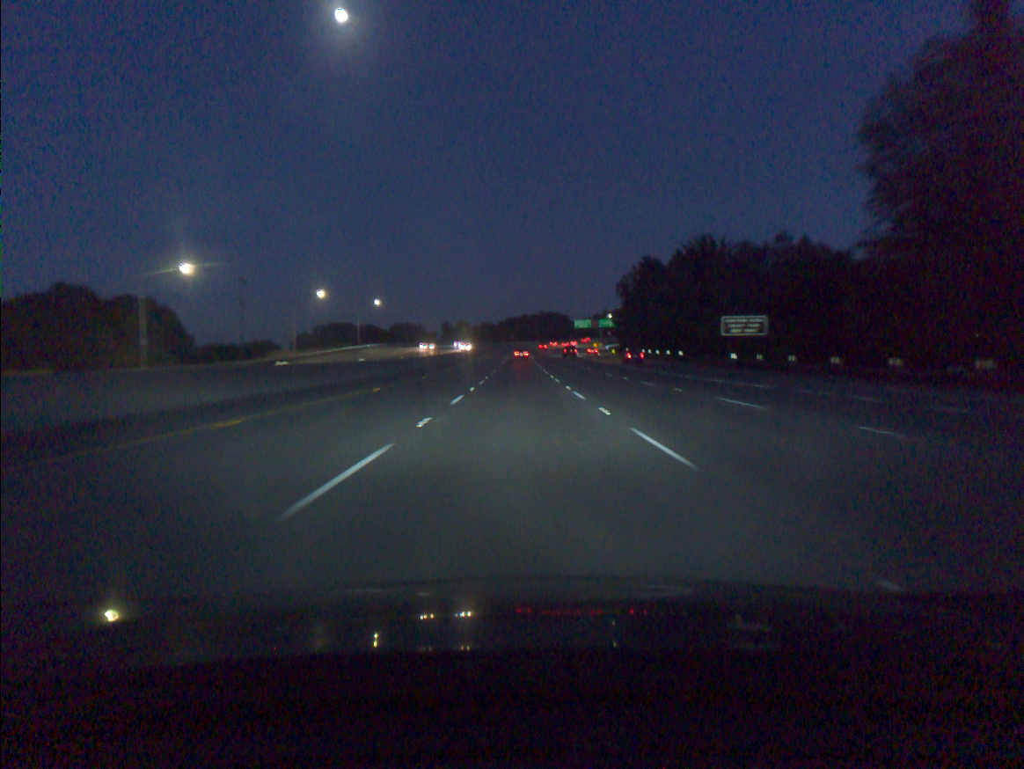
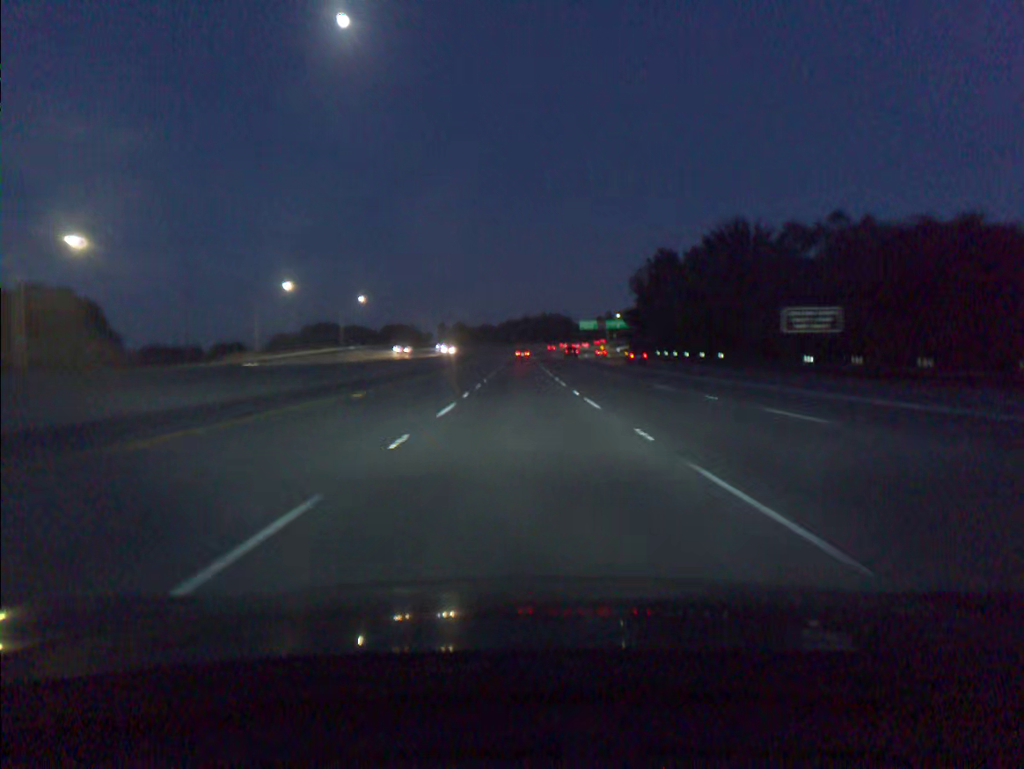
(0.0, +18.1) m; 0°
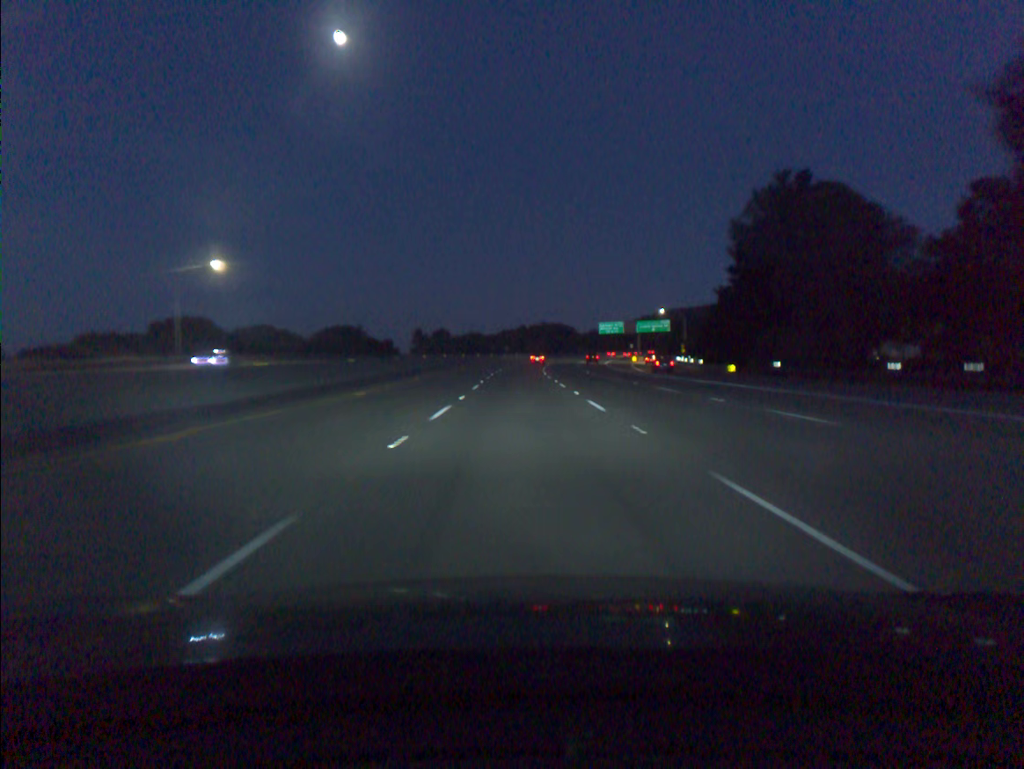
(+0.1, +72.1) m; 0°
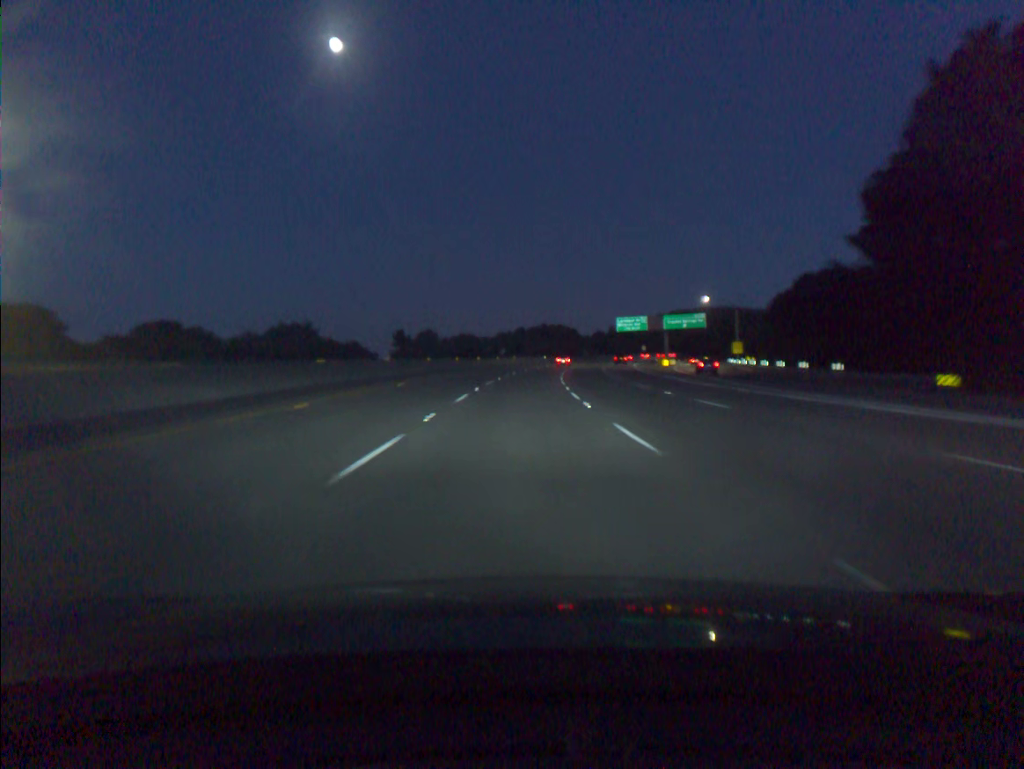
(+0.1, +36.0) m; 0°
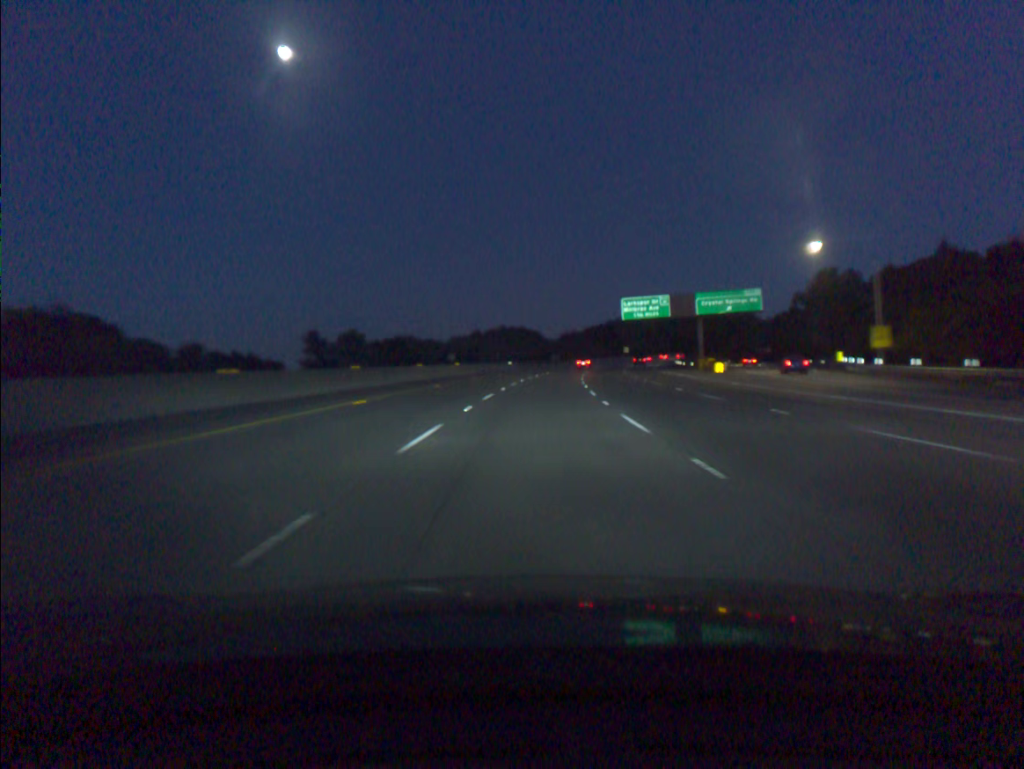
(+0.9, +54.2) m; +3°
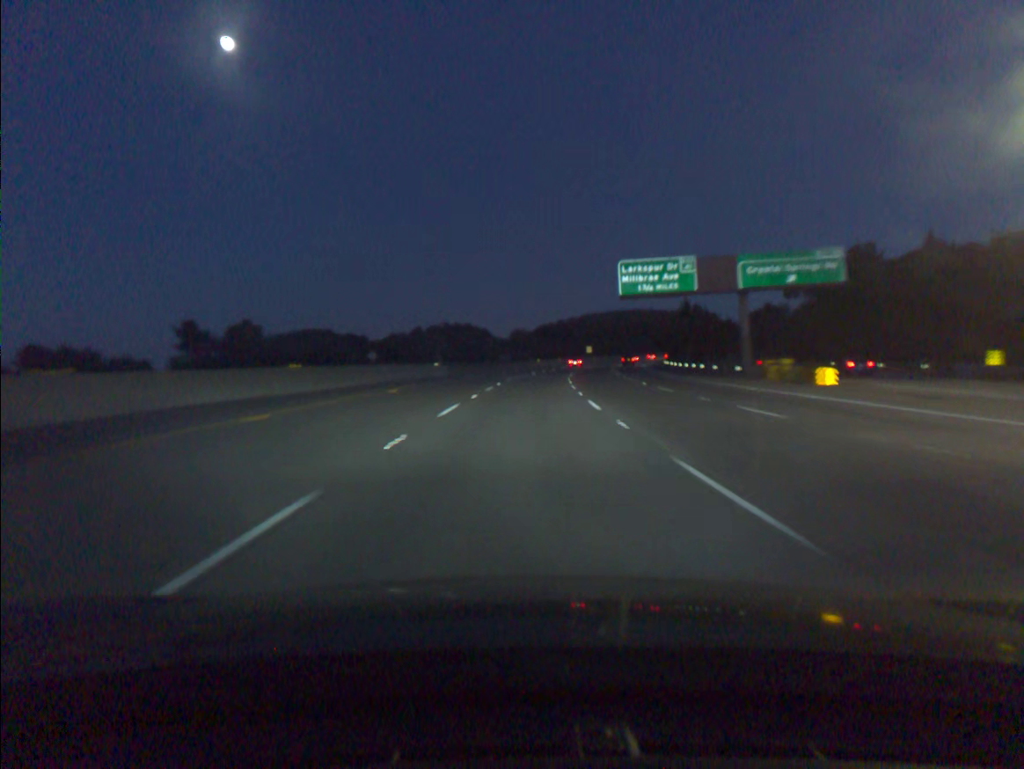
(+1.2, +36.2) m; +4°
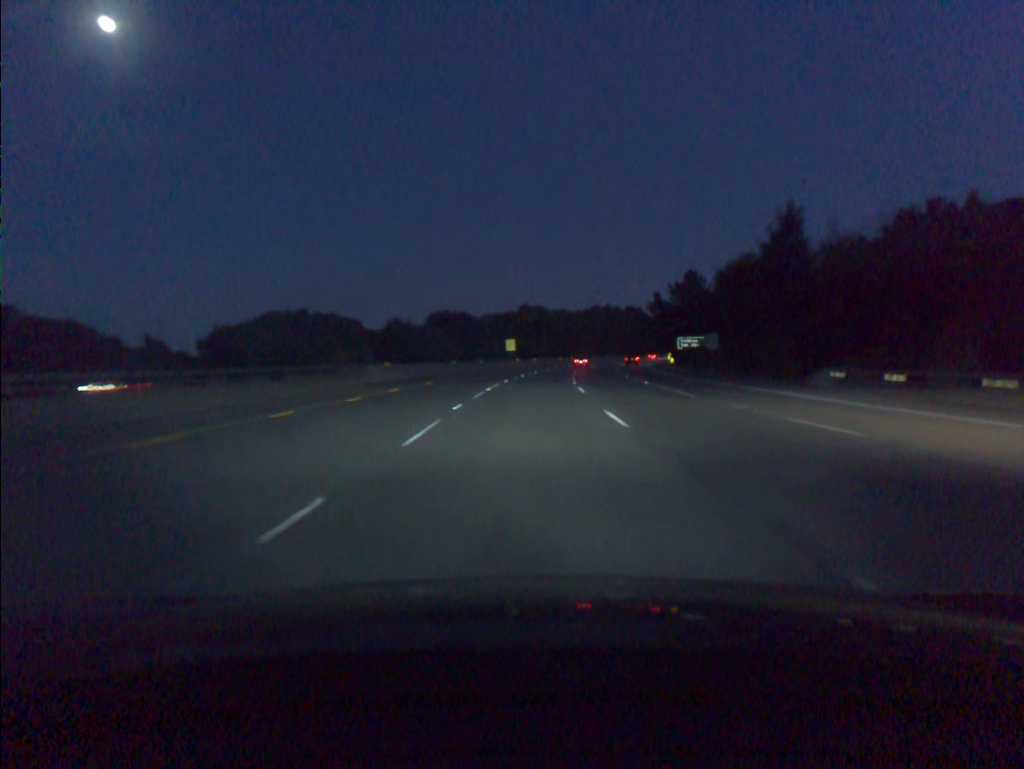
(+5.3, +90.8) m; +7°
